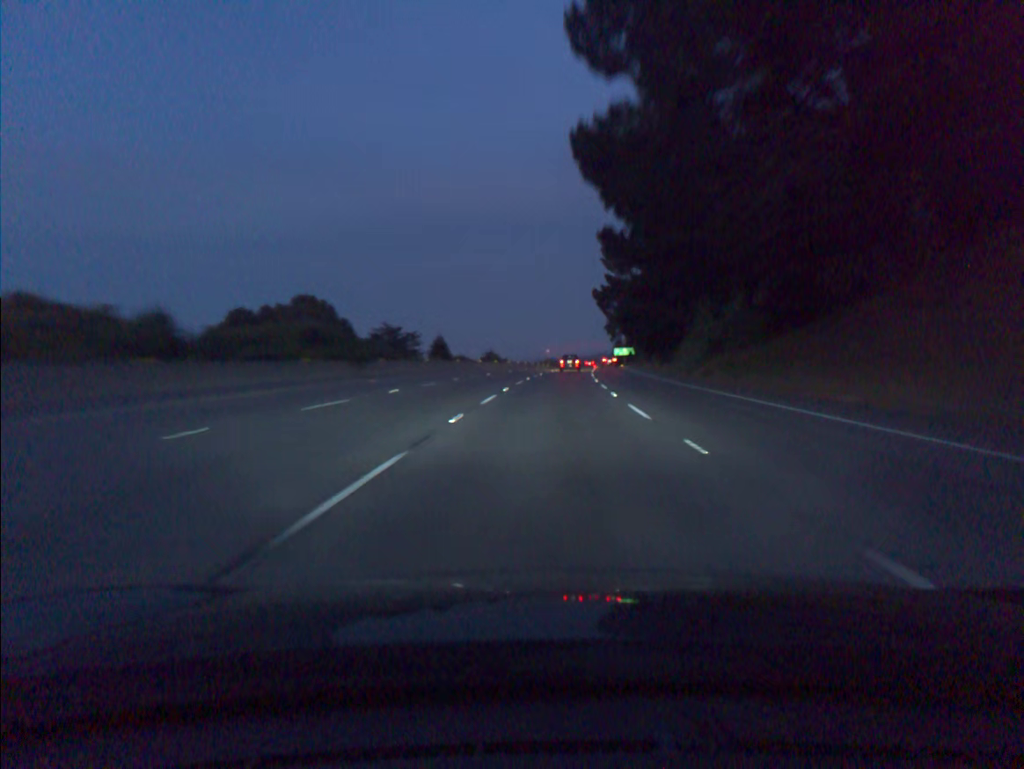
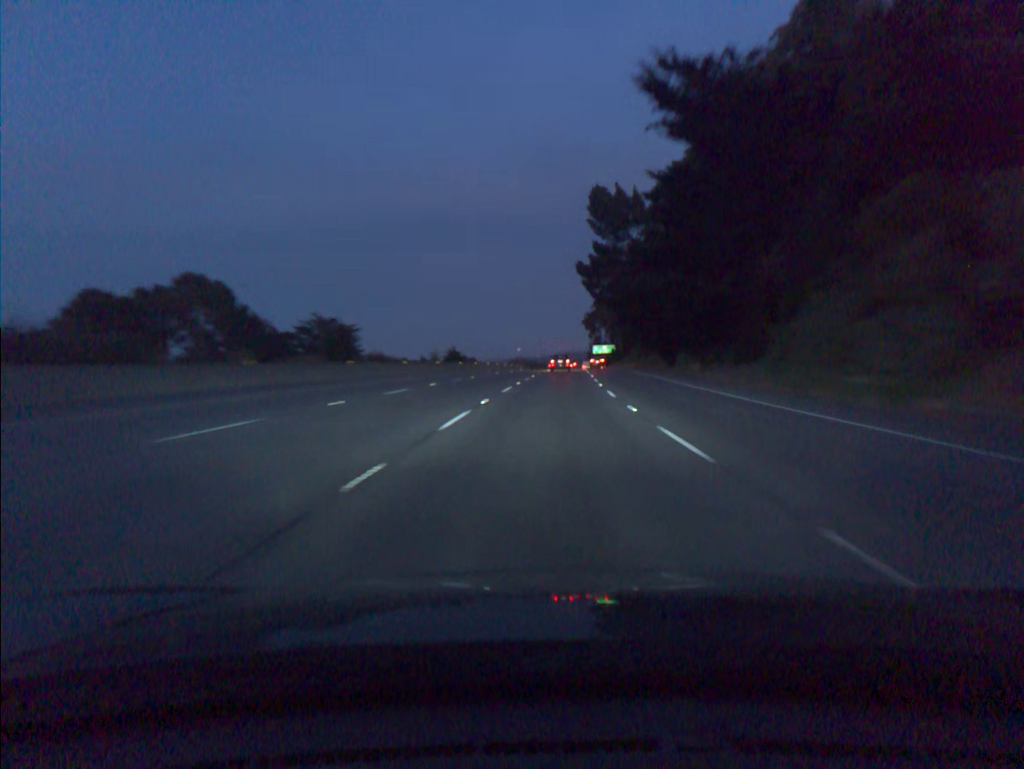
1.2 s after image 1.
(+0.7, +35.4) m; +2°
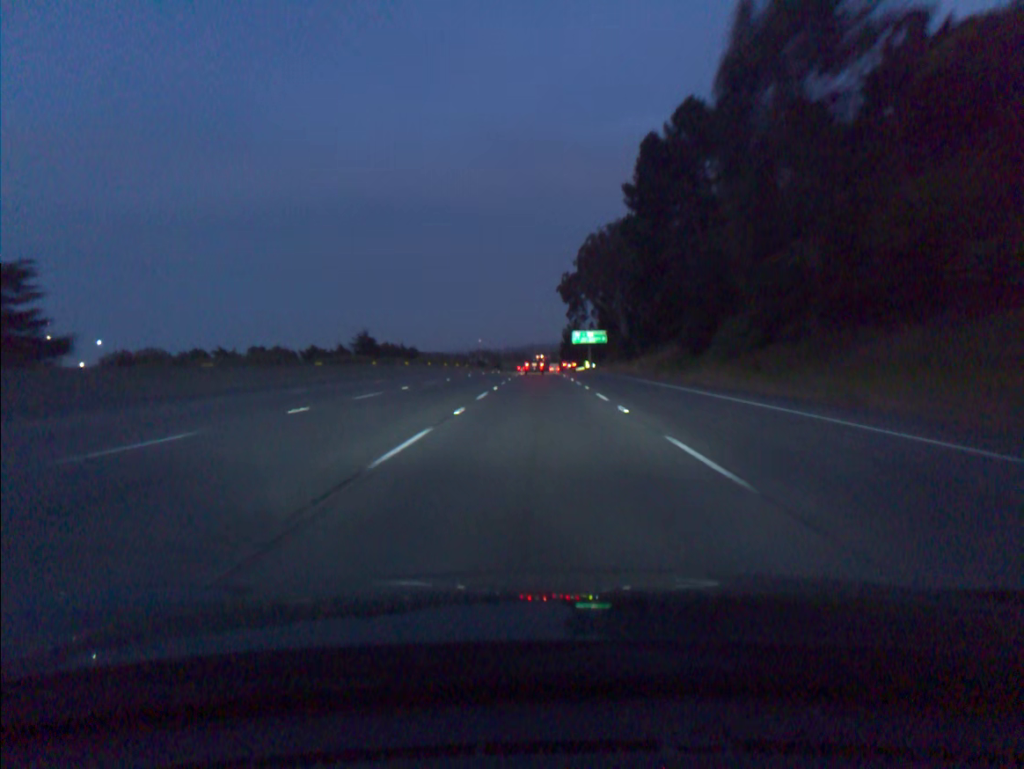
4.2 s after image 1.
(+2.9, +89.4) m; +3°
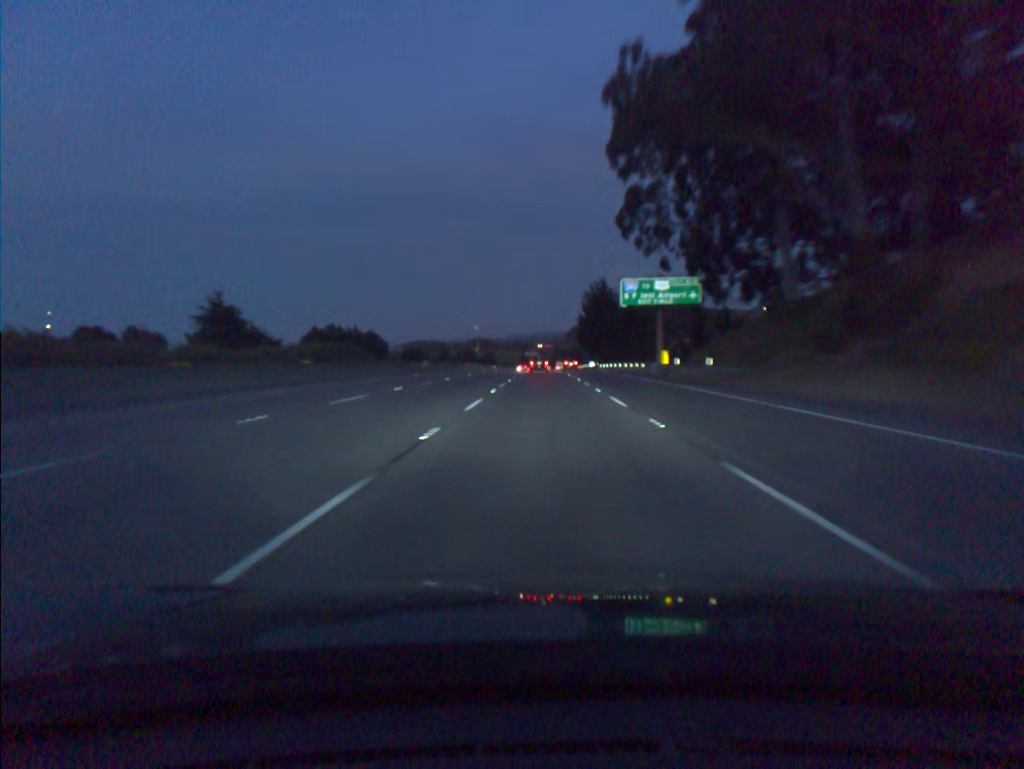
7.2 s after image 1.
(-0.4, +90.8) m; 0°
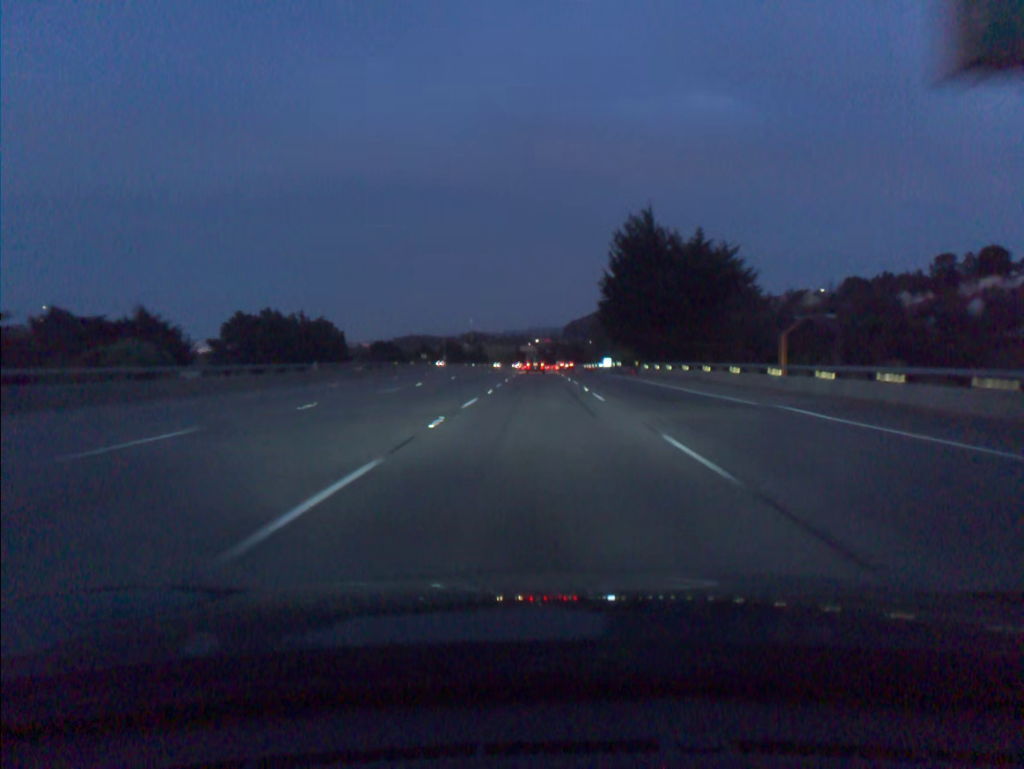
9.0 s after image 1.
(+0.1, +55.2) m; 0°
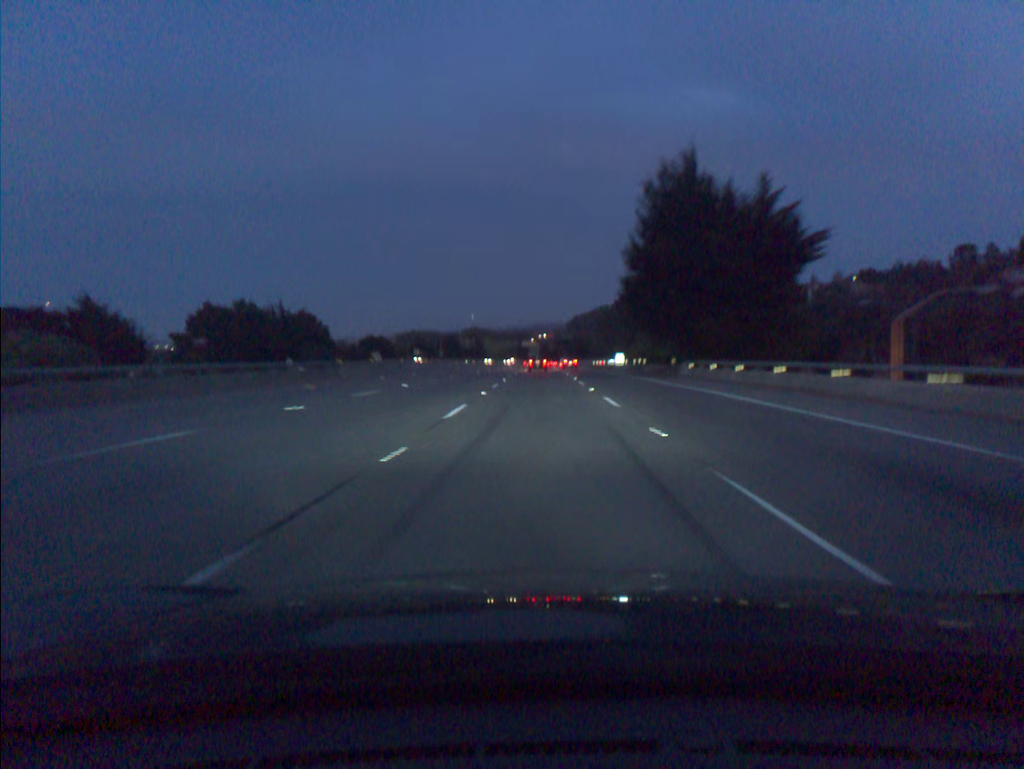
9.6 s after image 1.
(0.0, +18.5) m; 0°
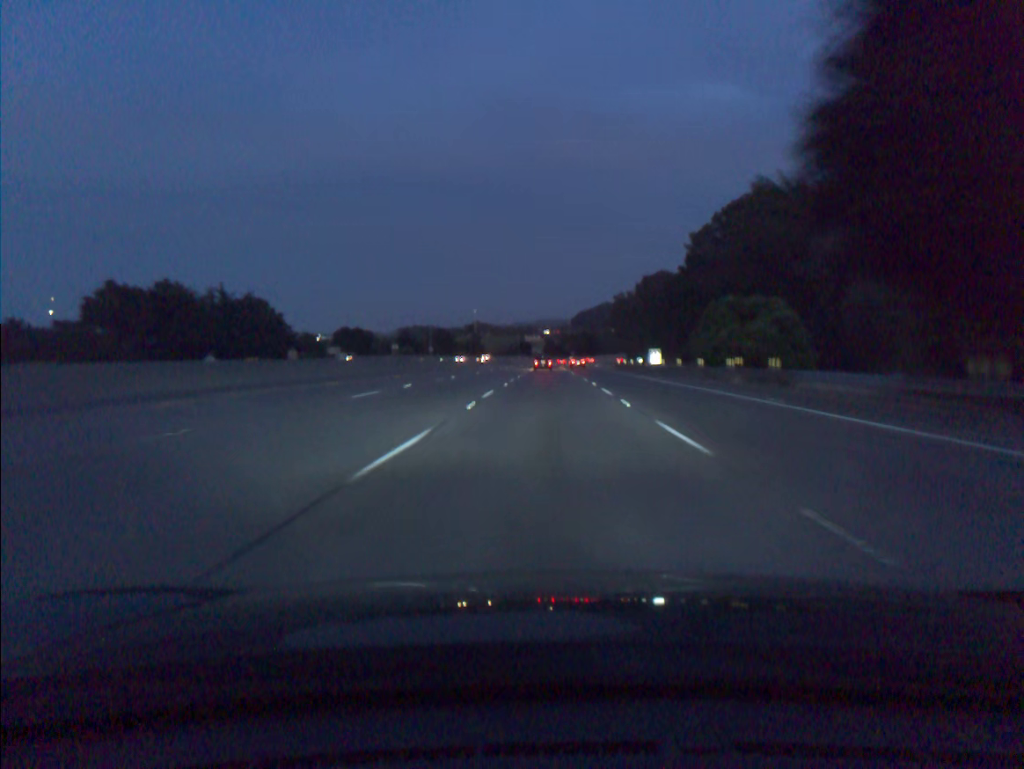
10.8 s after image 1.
(-0.1, +37.1) m; 0°
